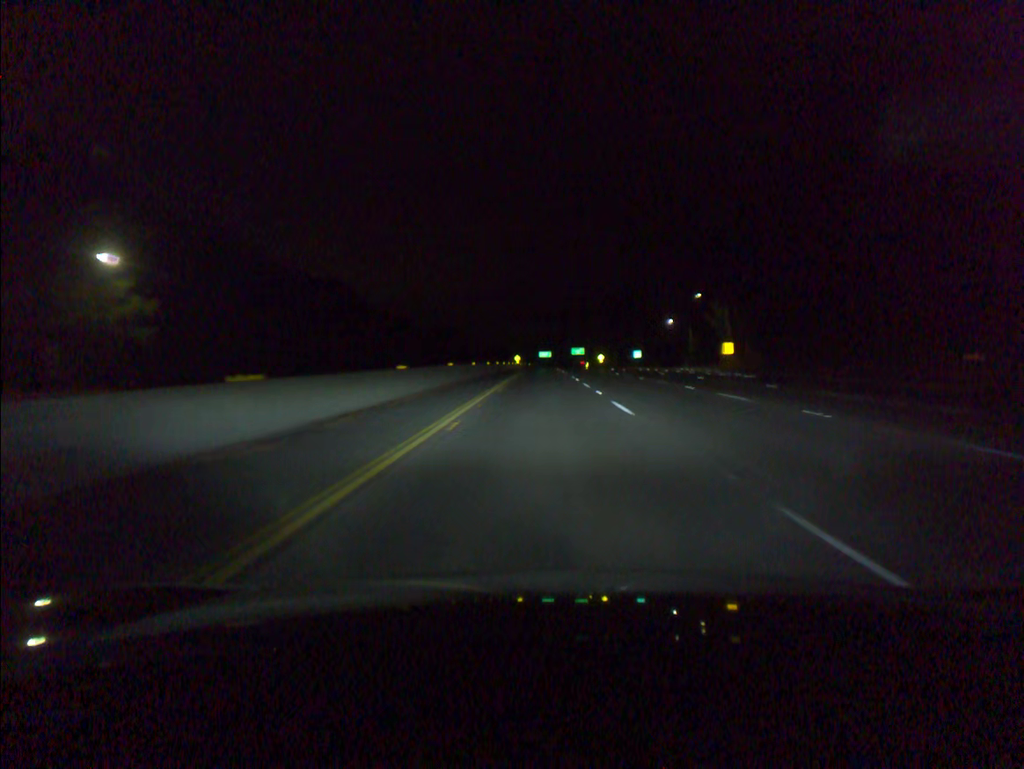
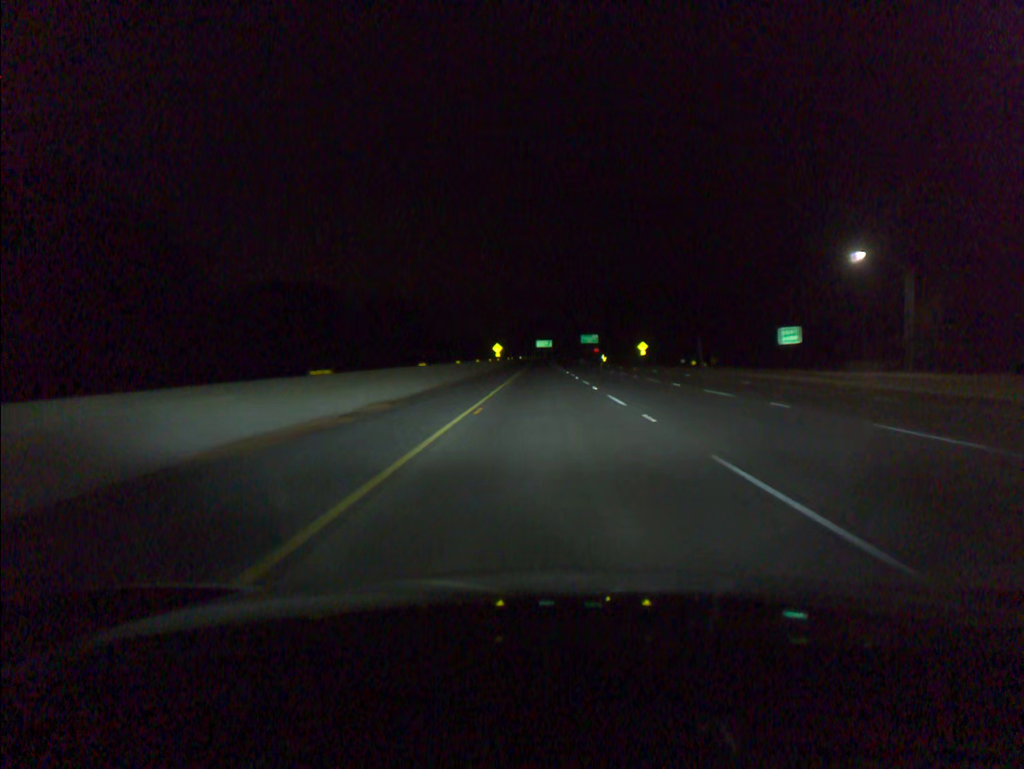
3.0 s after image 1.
(0.0, +98.7) m; 0°
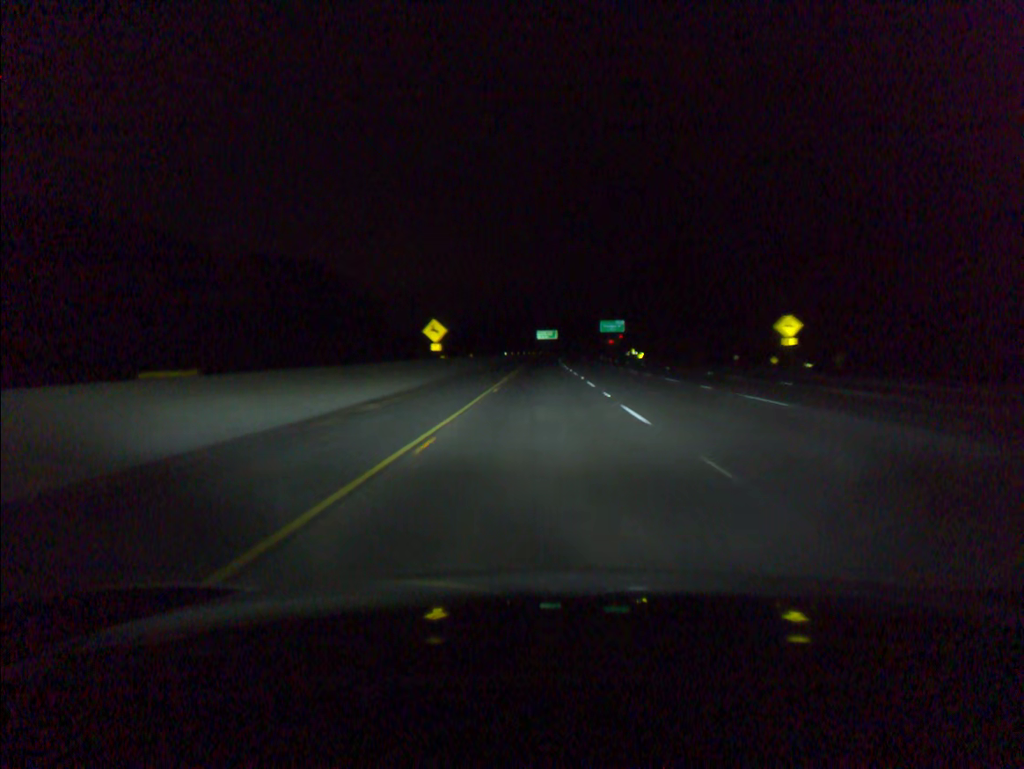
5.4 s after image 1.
(0.0, +79.3) m; 0°
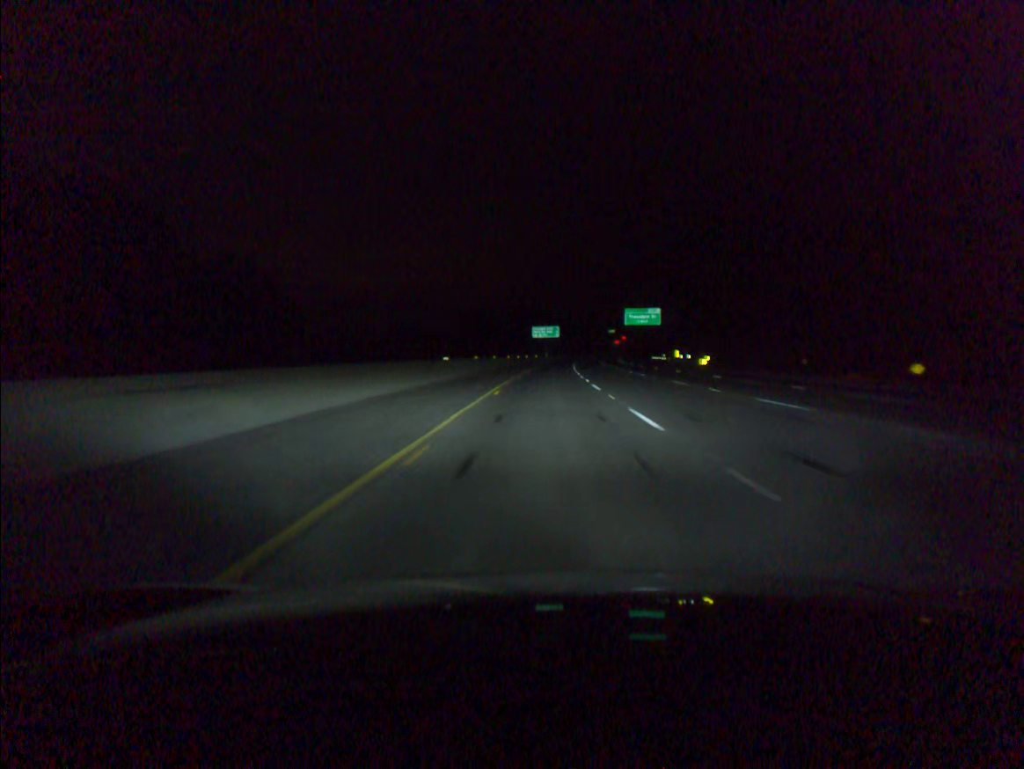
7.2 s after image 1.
(0.0, +59.4) m; 0°
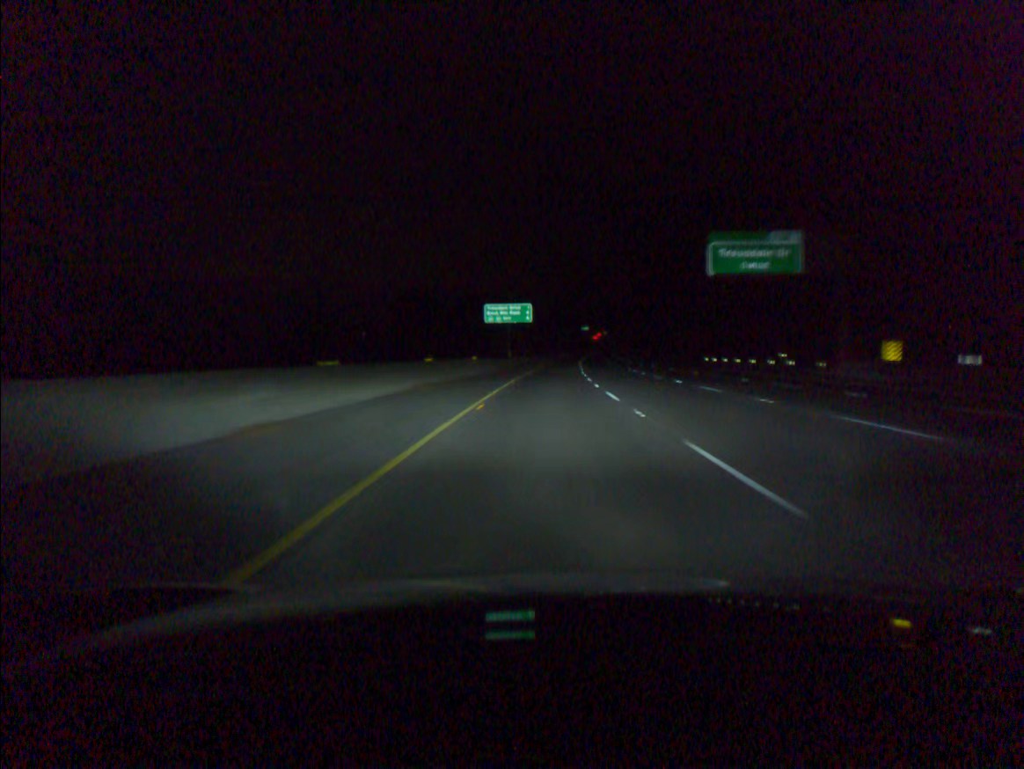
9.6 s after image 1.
(+1.3, +78.9) m; +2°
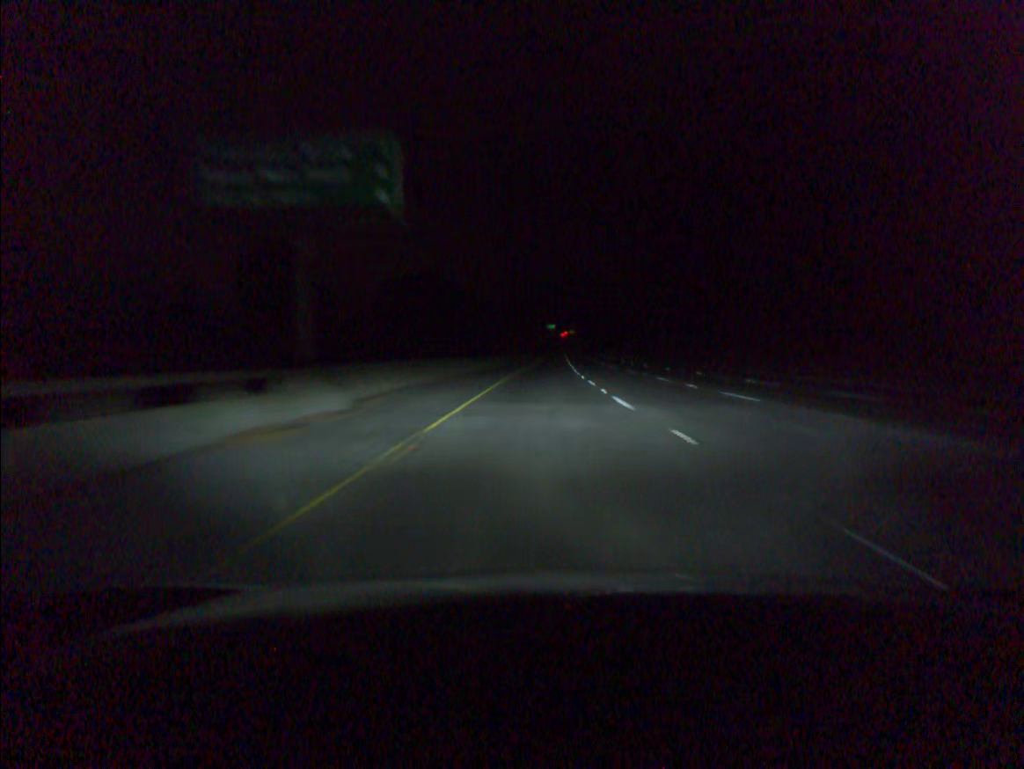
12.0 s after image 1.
(+1.9, +78.6) m; +3°
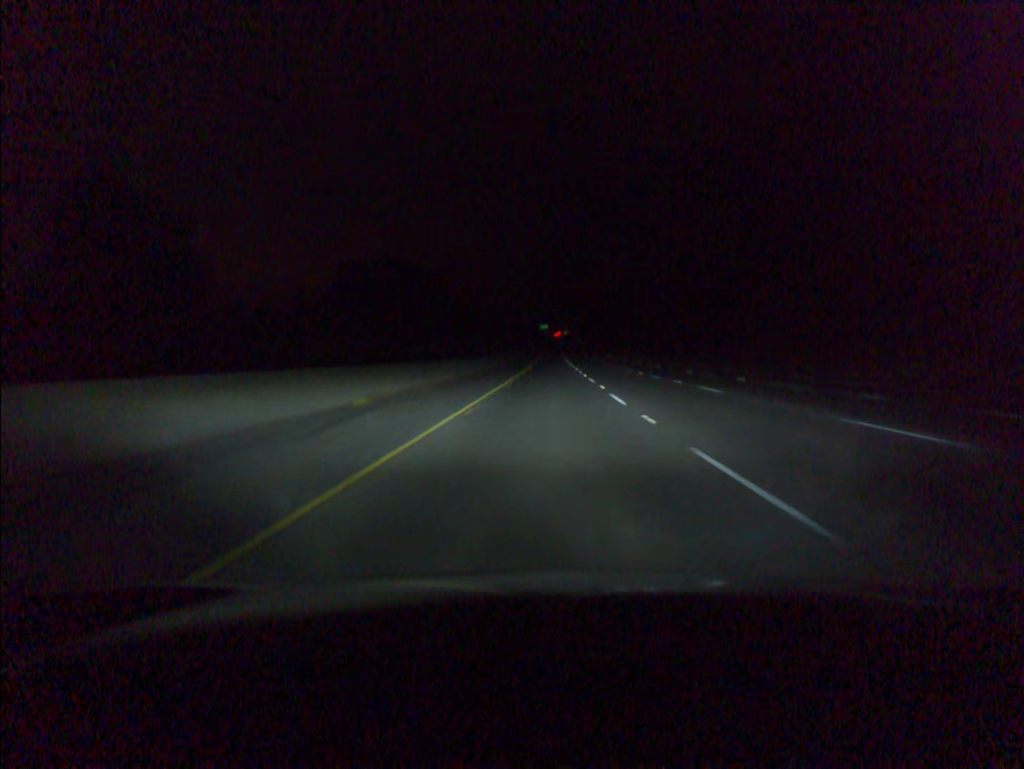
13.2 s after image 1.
(+0.2, +39.3) m; 0°
